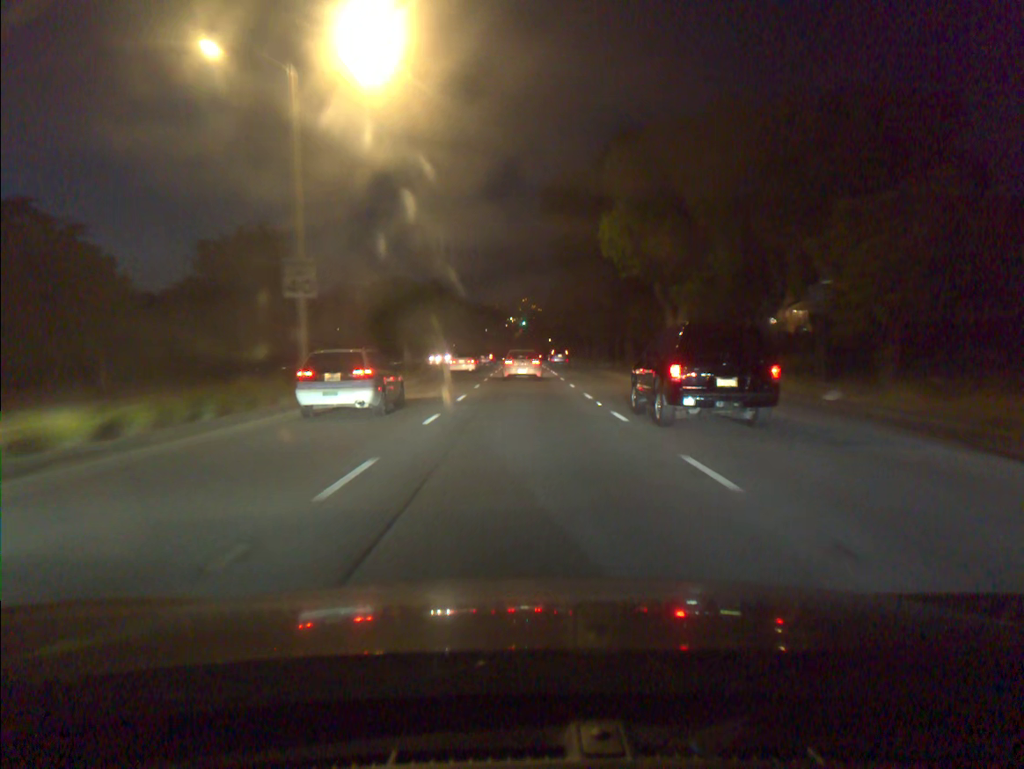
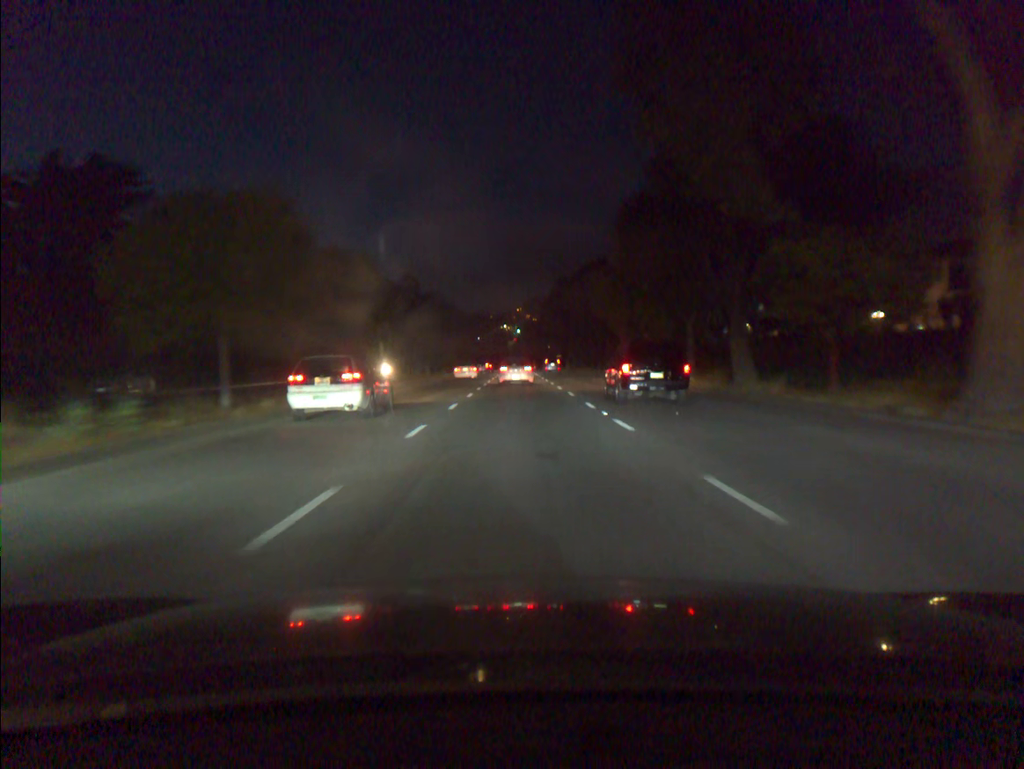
(+0.1, +30.8) m; 0°
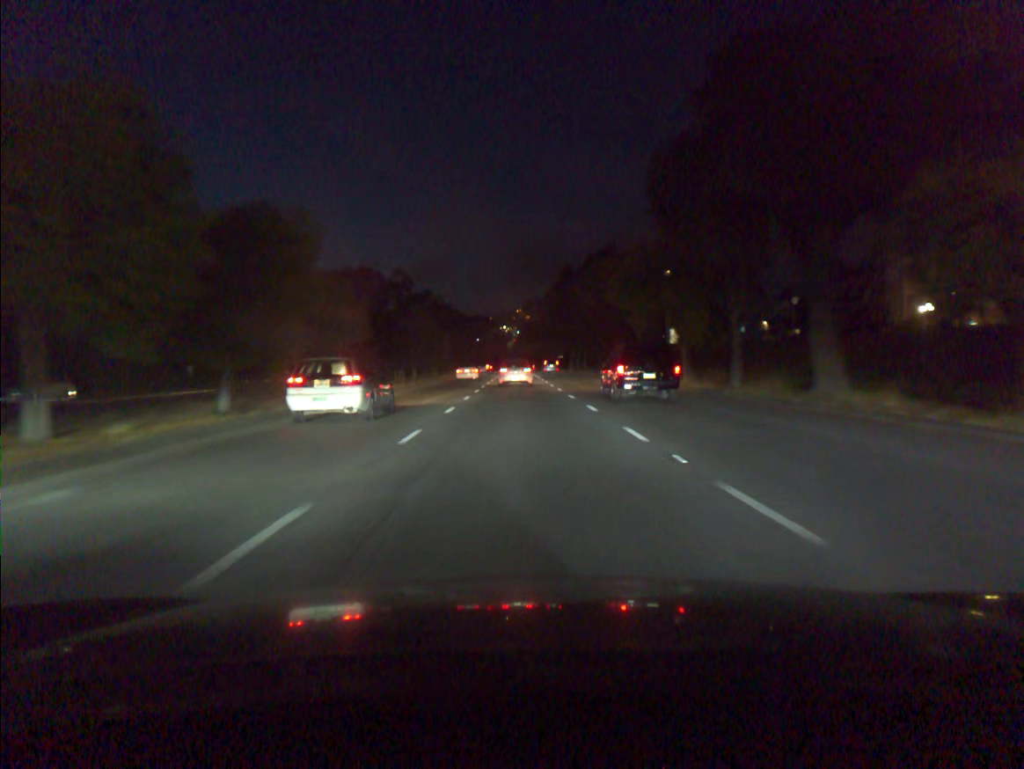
(0.0, +8.1) m; 0°
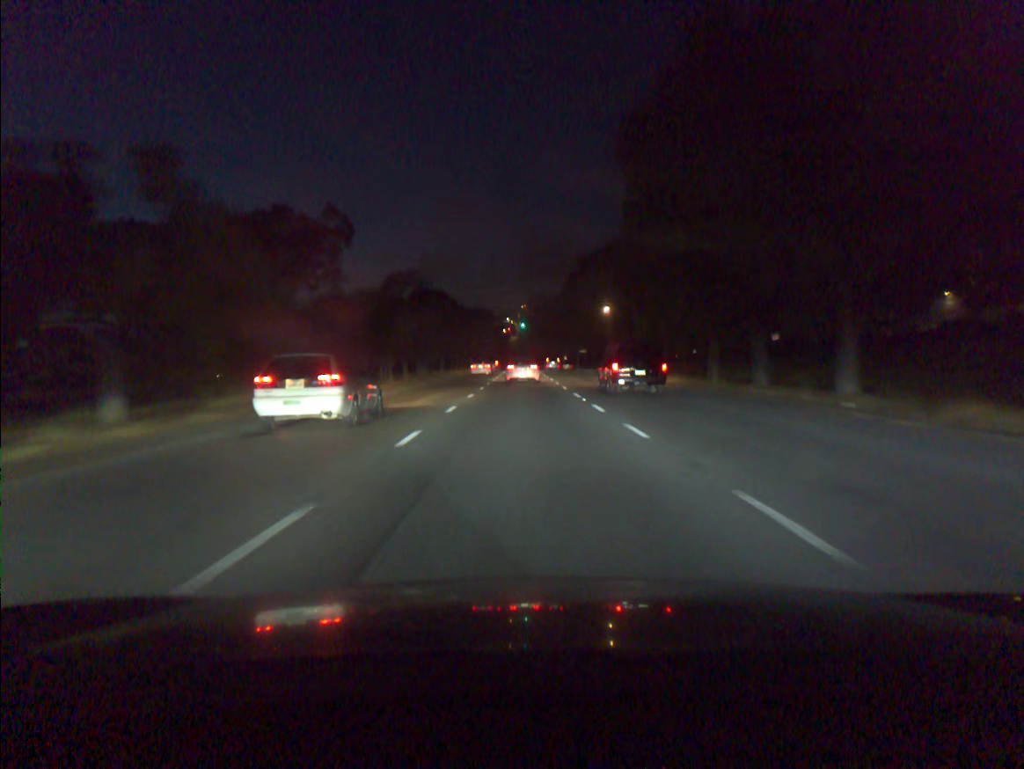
(-0.1, +43.9) m; 0°
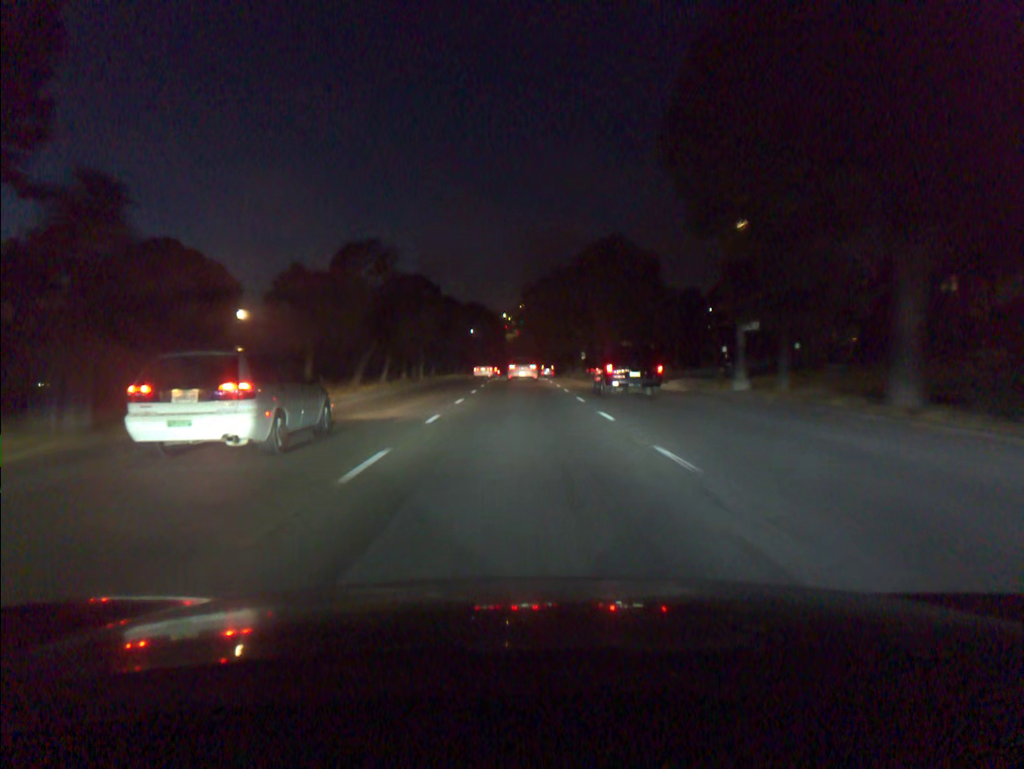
(+0.1, +46.9) m; 0°
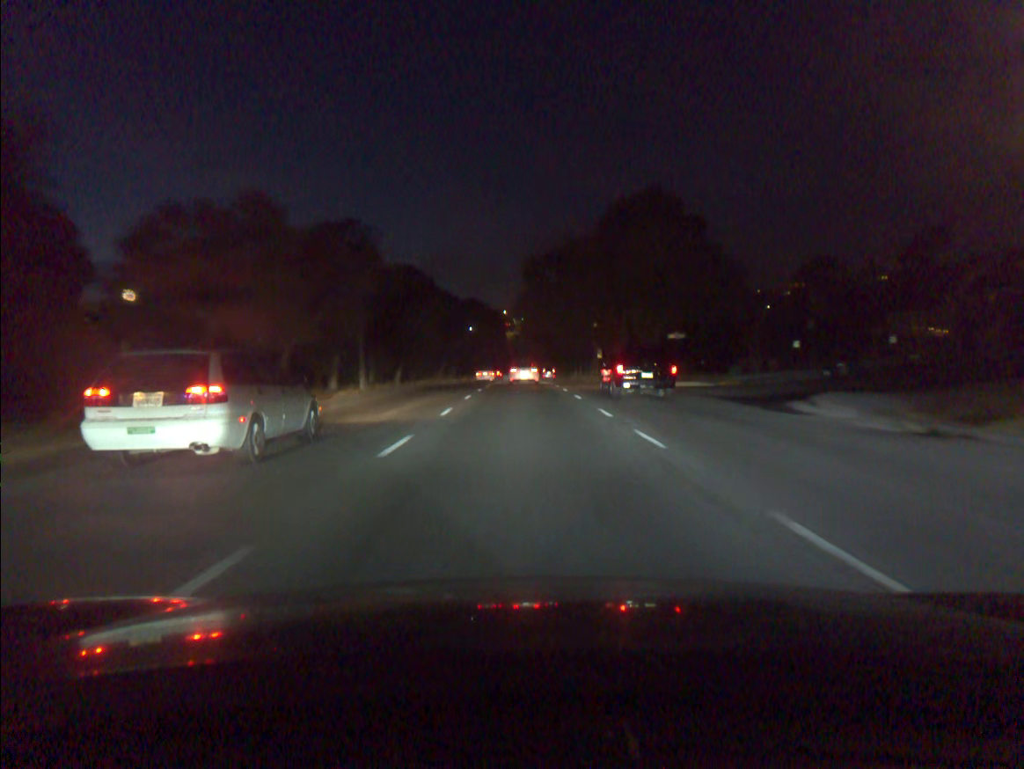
(0.0, +19.7) m; 0°
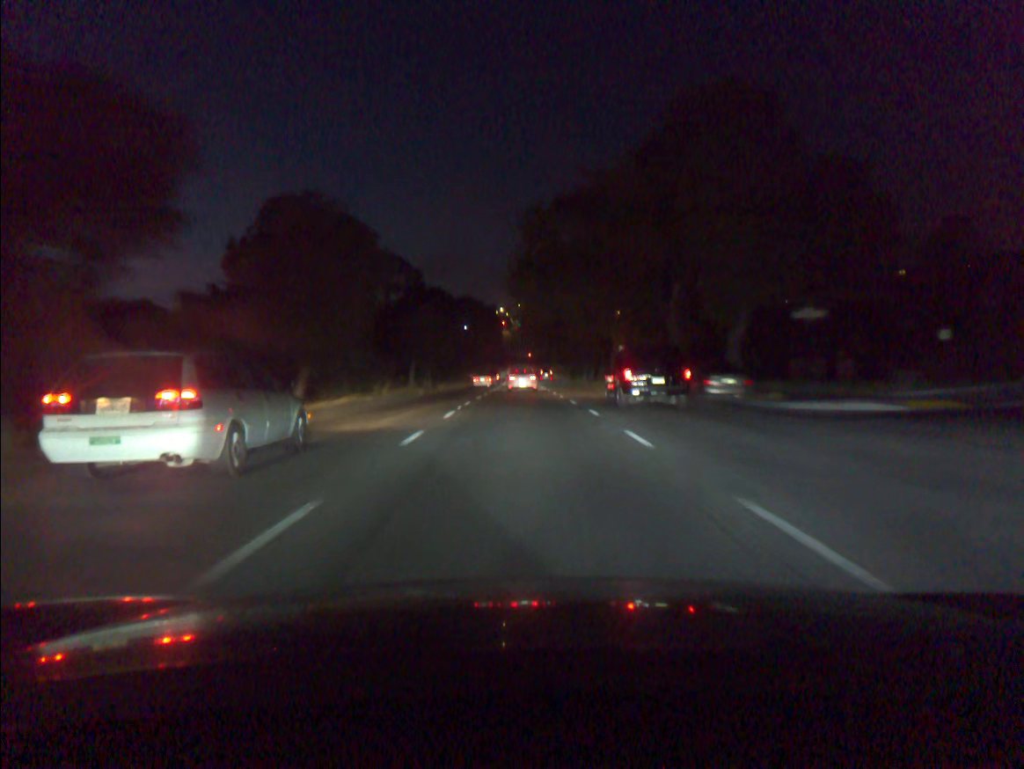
(0.0, +20.4) m; 0°
